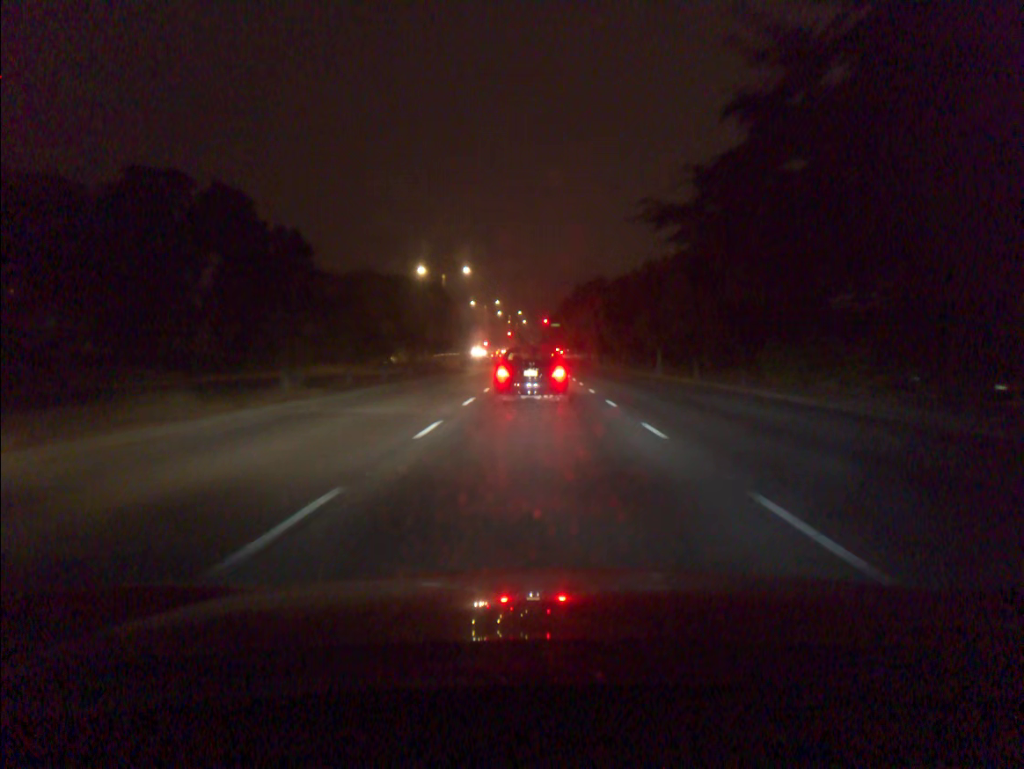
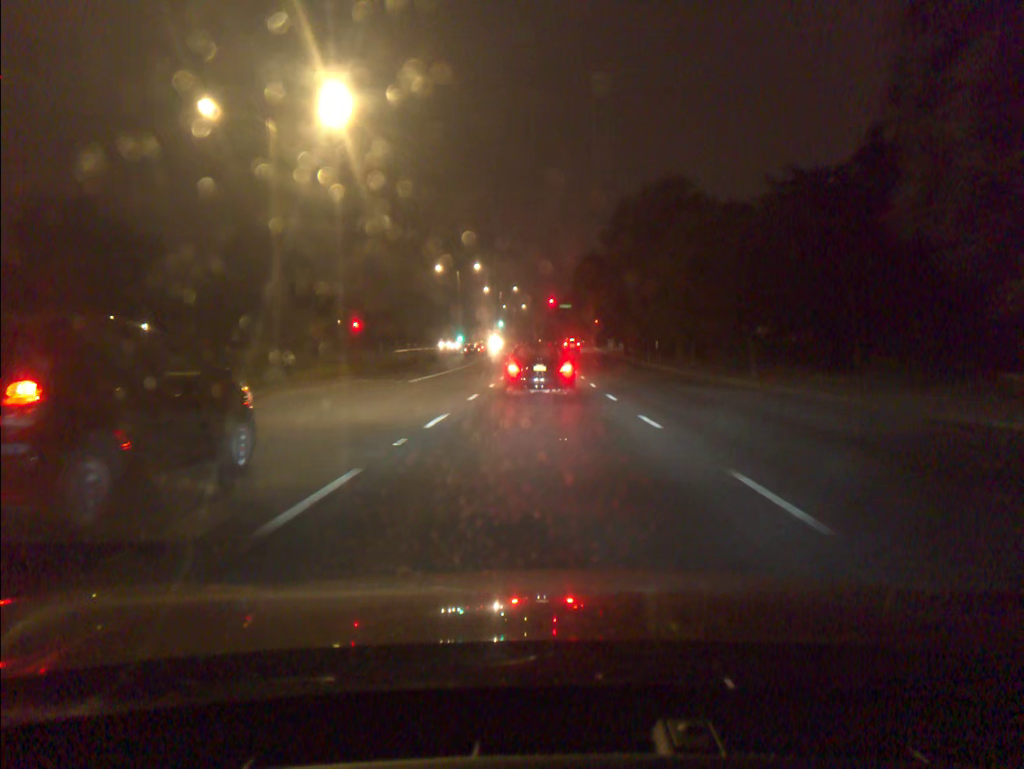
(0.0, +49.4) m; 0°
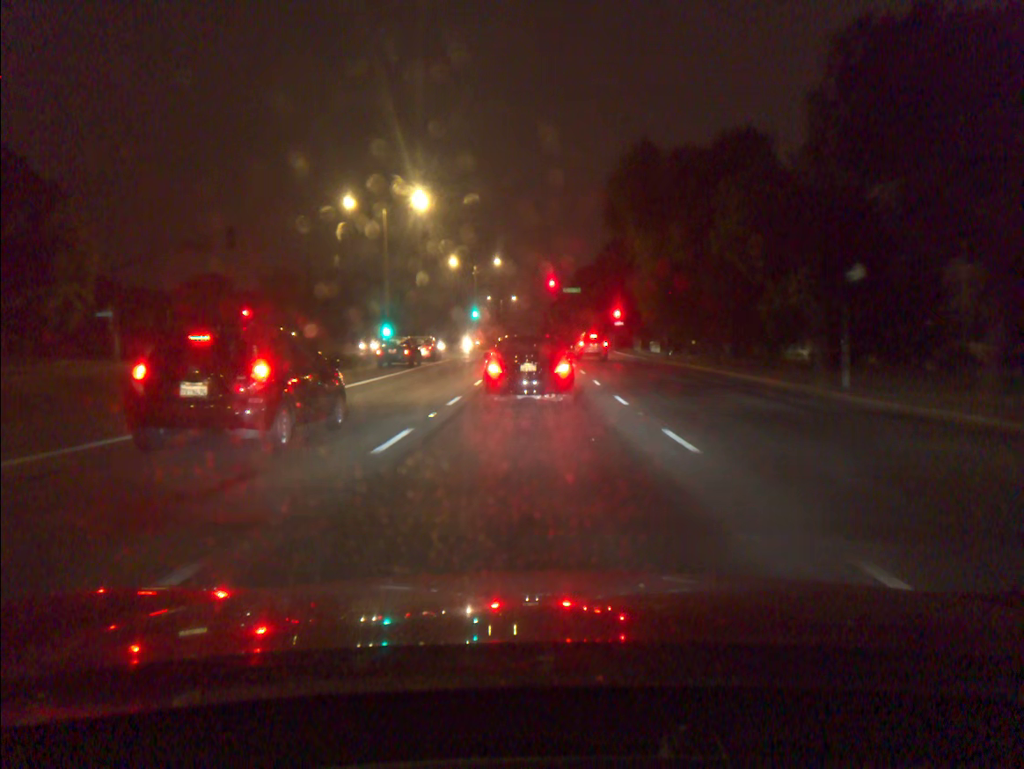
(+0.1, +39.8) m; 0°
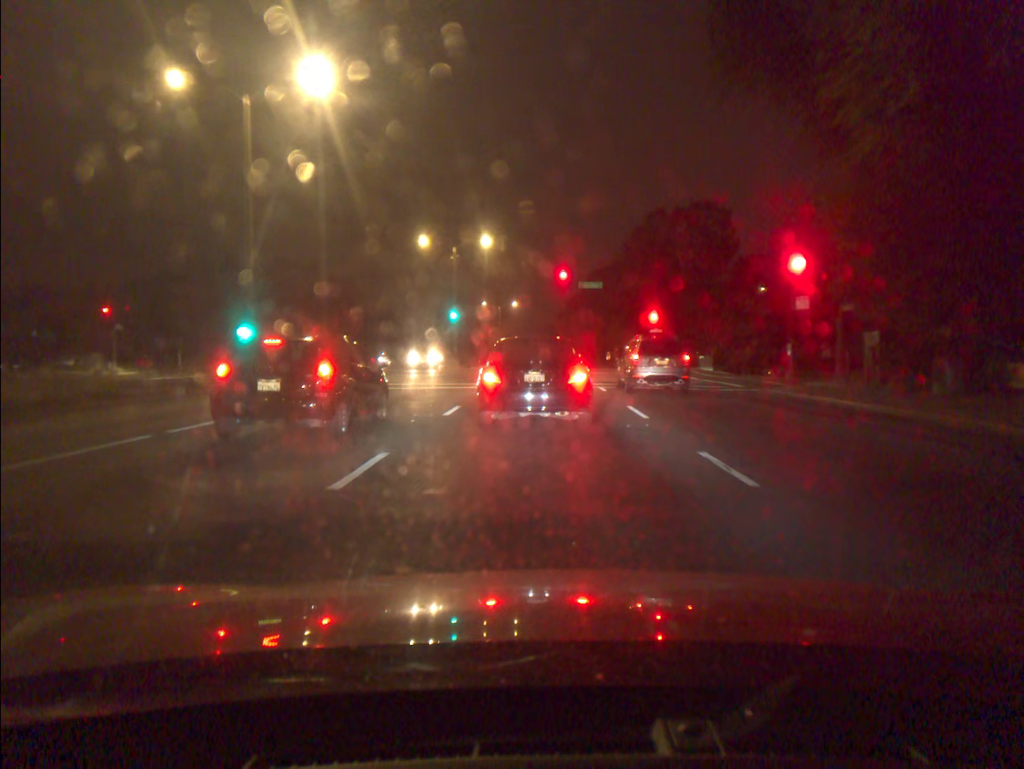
(-0.1, +24.1) m; 0°
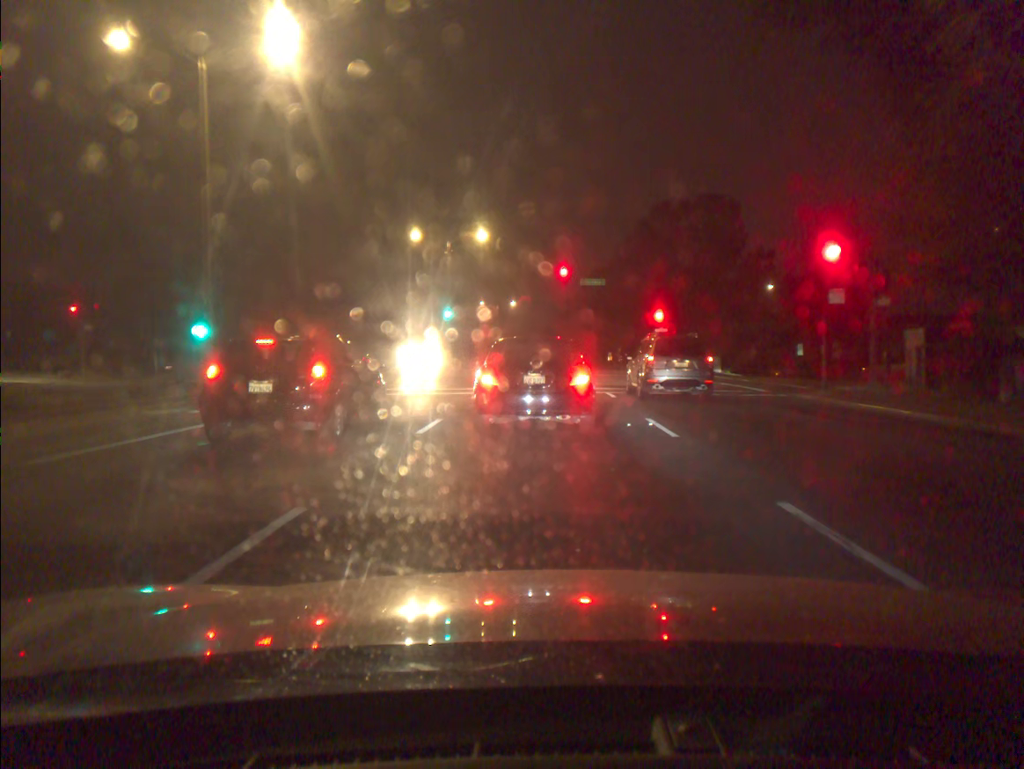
(0.0, +3.1) m; 0°
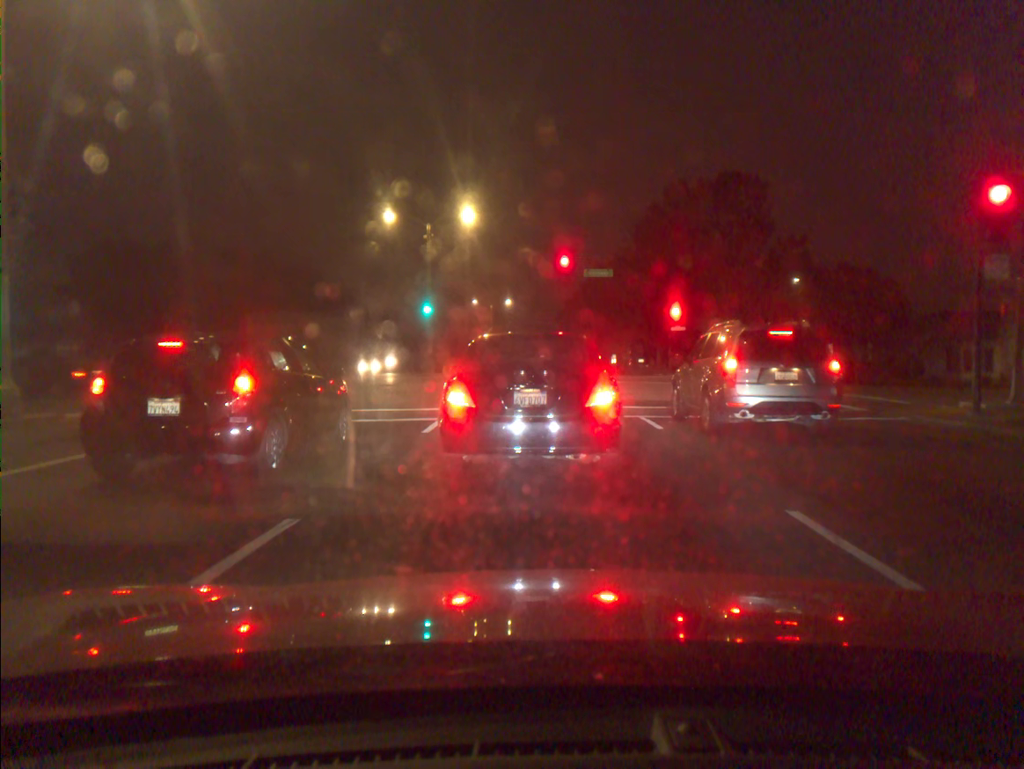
(-0.1, +8.2) m; 0°
